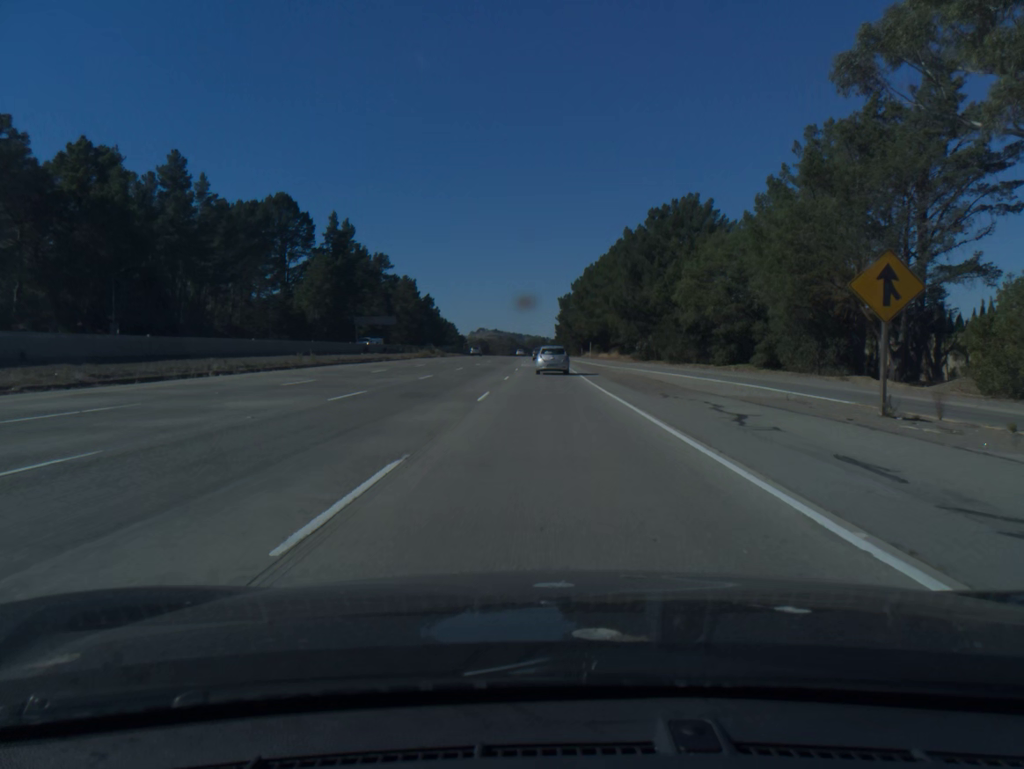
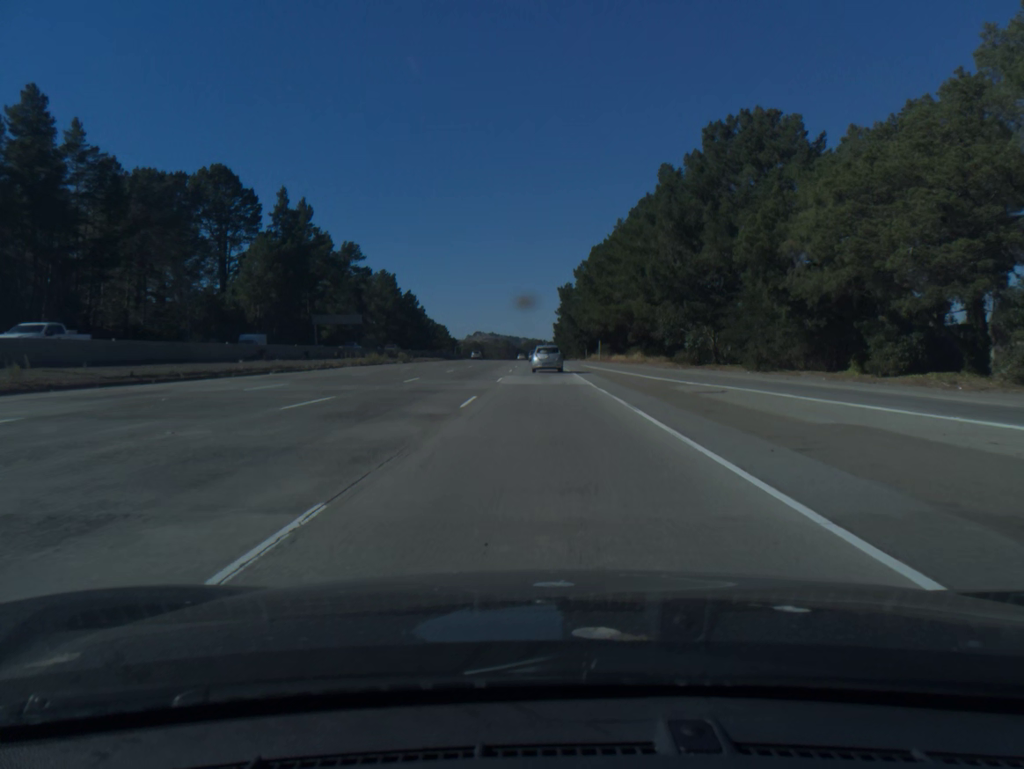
(+0.1, +32.3) m; 0°
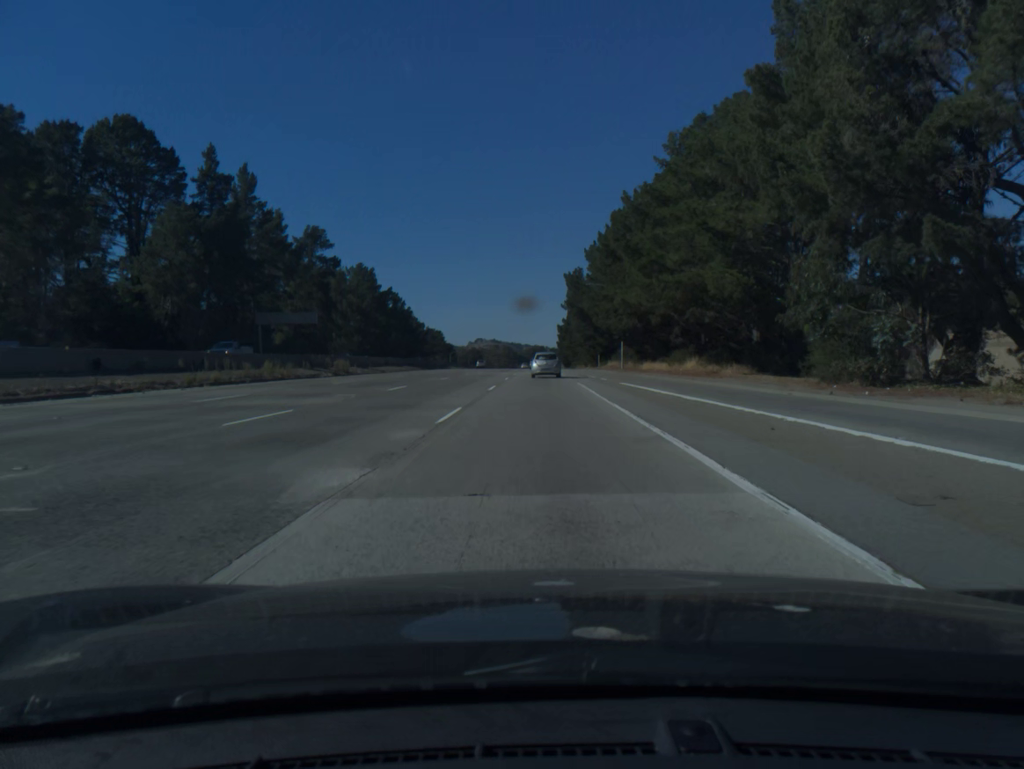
(0.0, +32.2) m; 0°
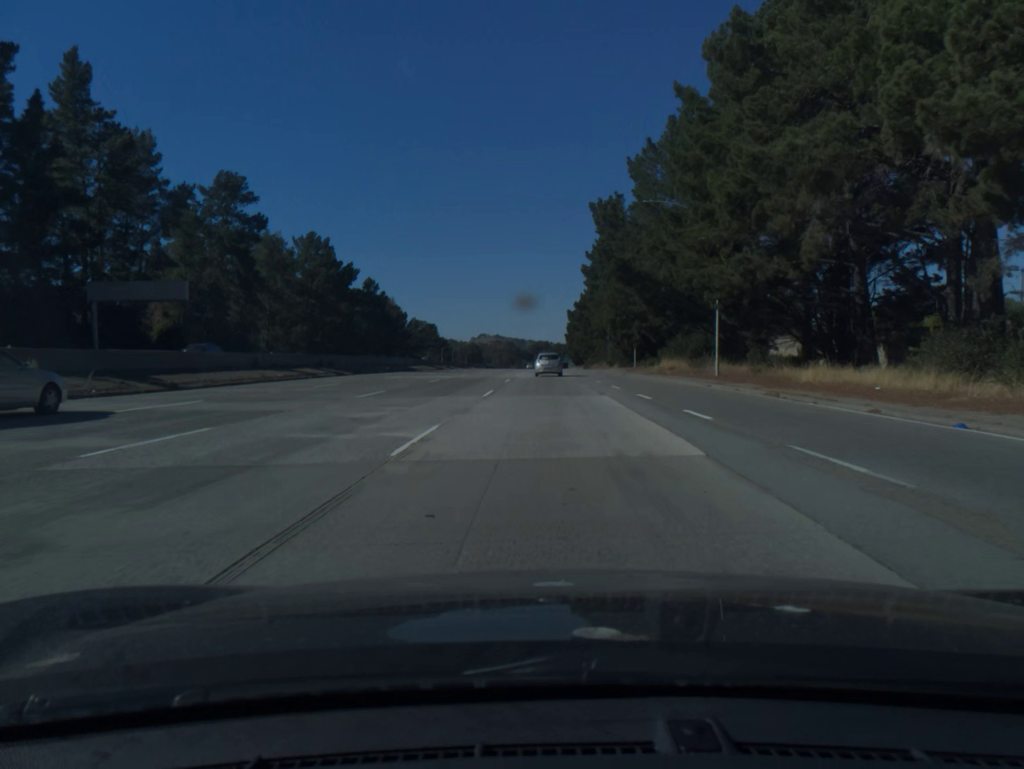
(-0.2, +48.2) m; 0°
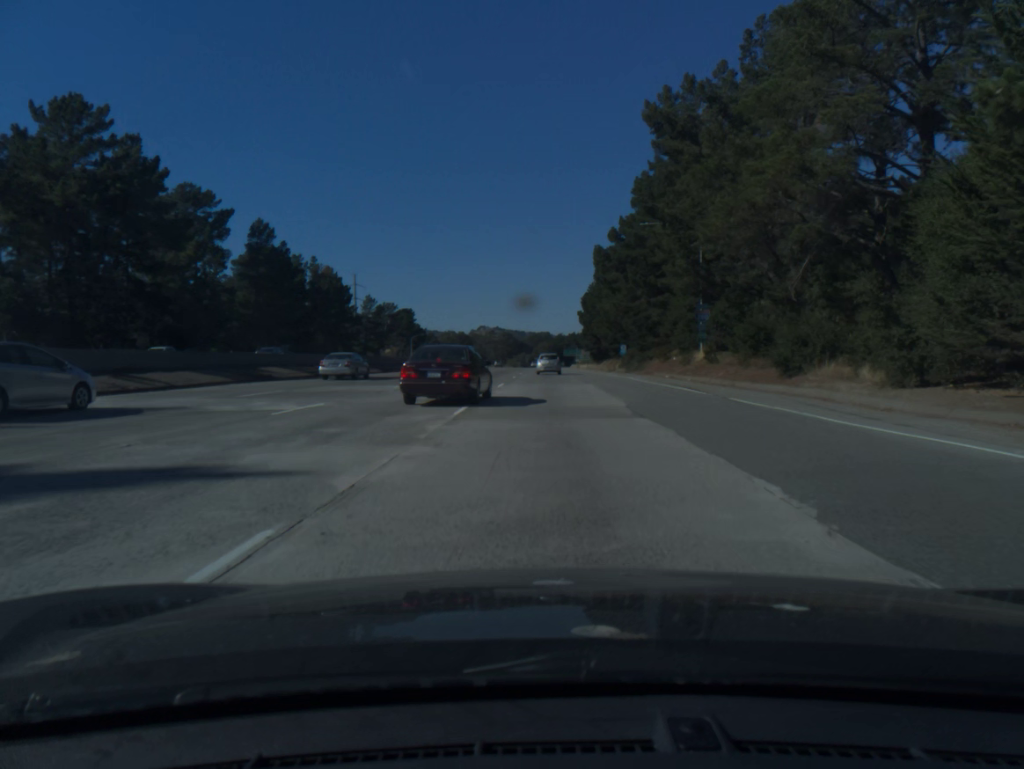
(+0.3, +81.1) m; 0°
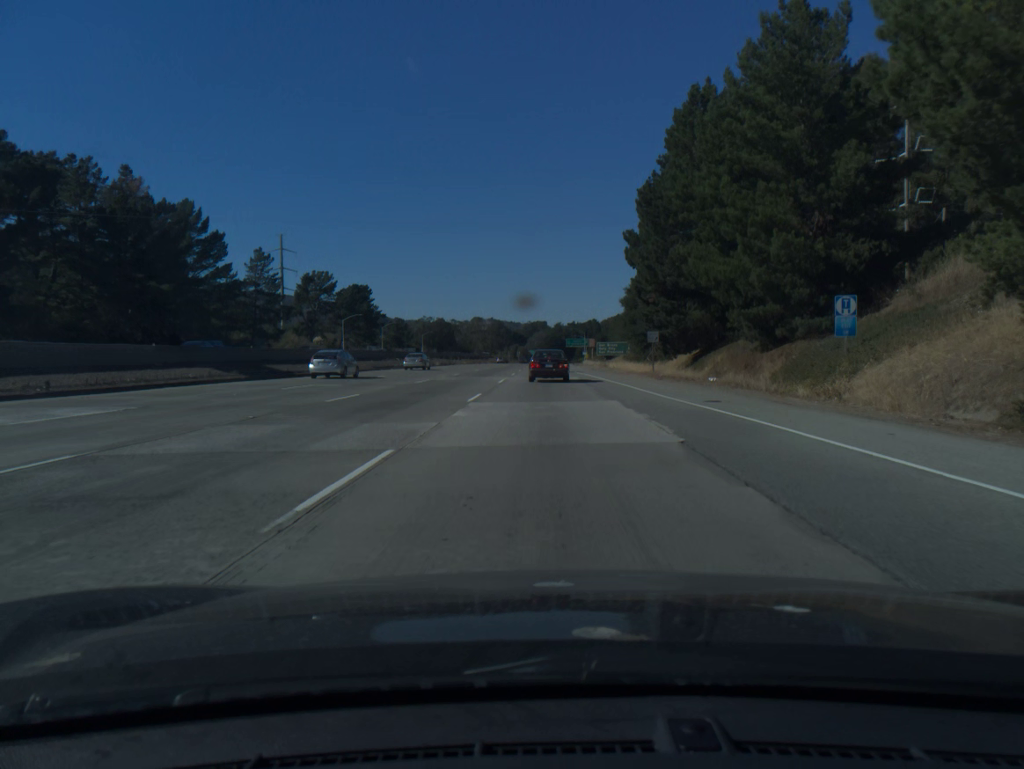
(+0.3, +83.1) m; 0°
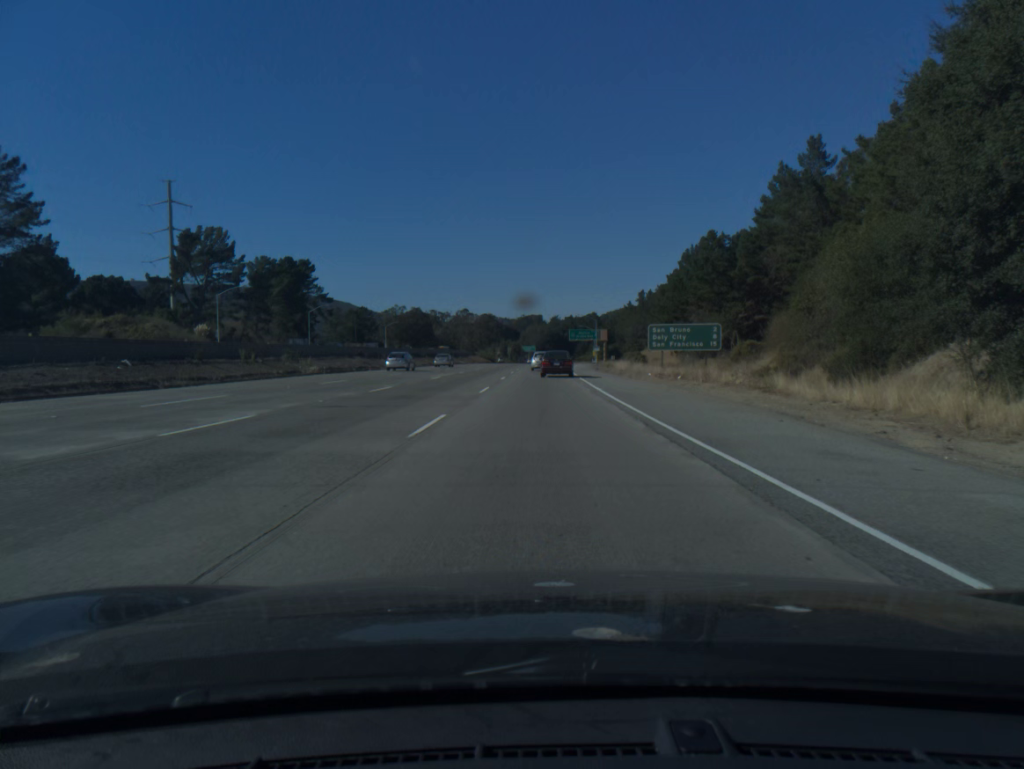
(+0.1, +67.1) m; 0°
